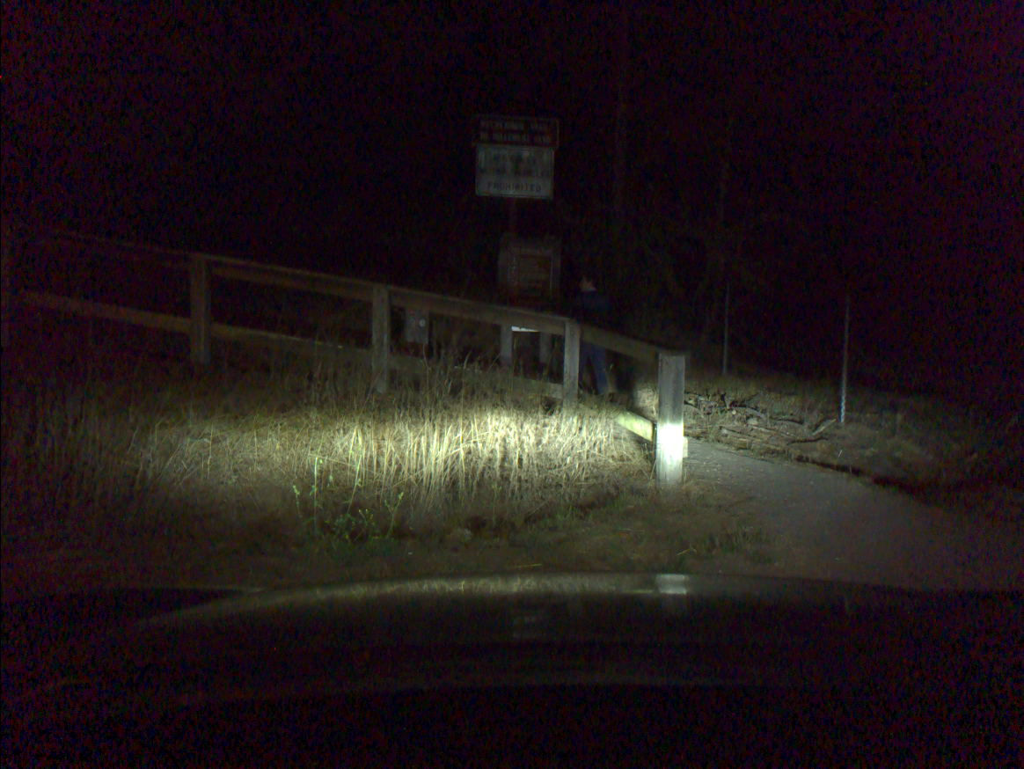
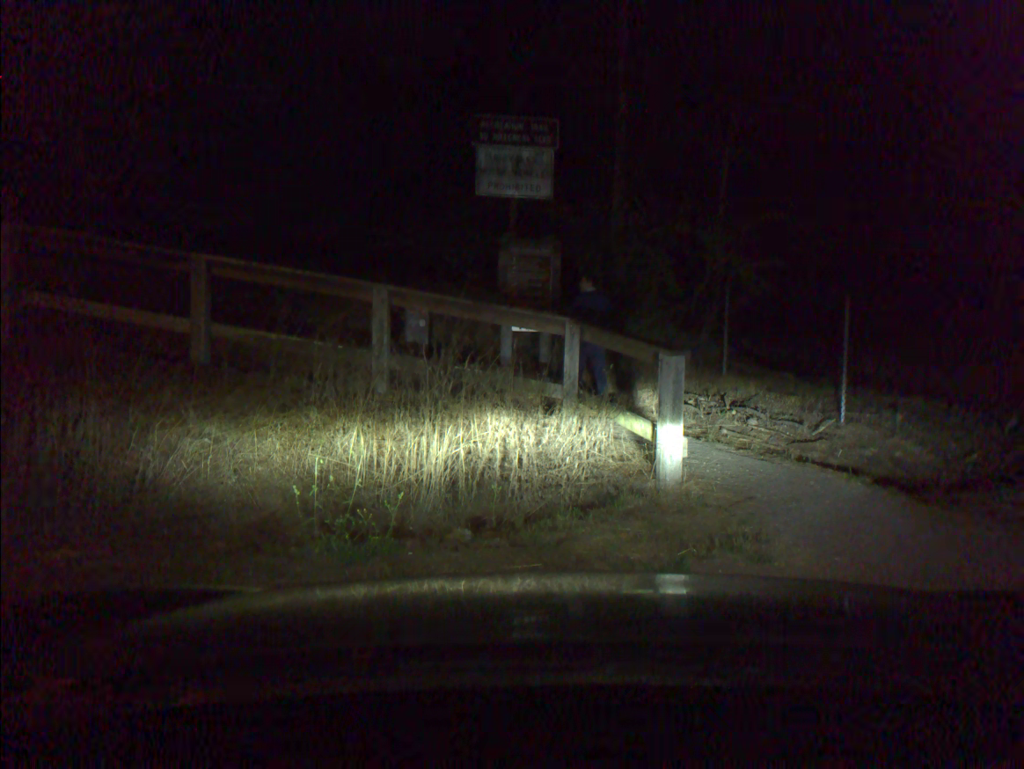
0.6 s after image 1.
(0.0, 0.0) m; 0°
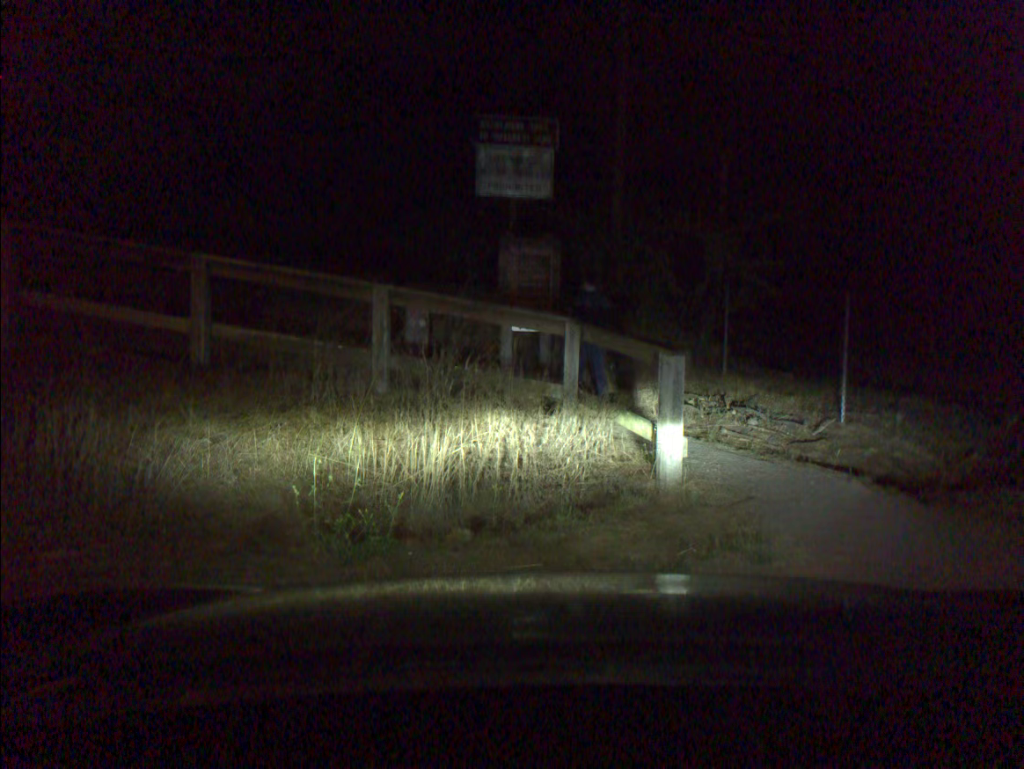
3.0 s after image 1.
(0.0, 0.0) m; 0°
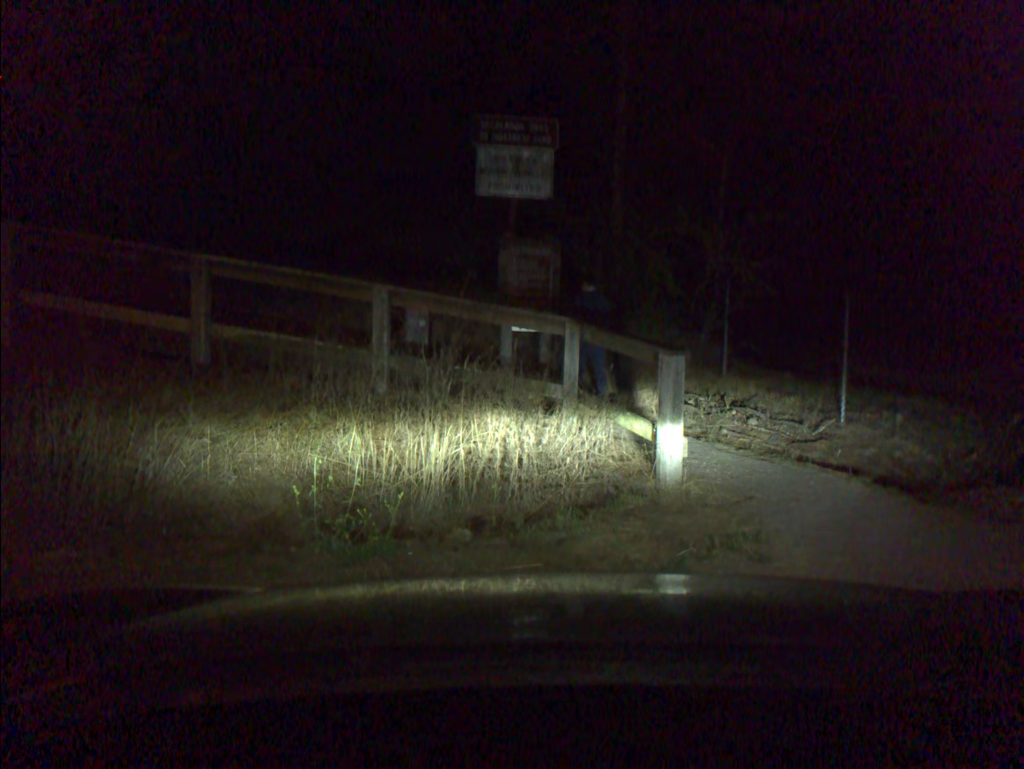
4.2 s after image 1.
(0.0, 0.0) m; 0°
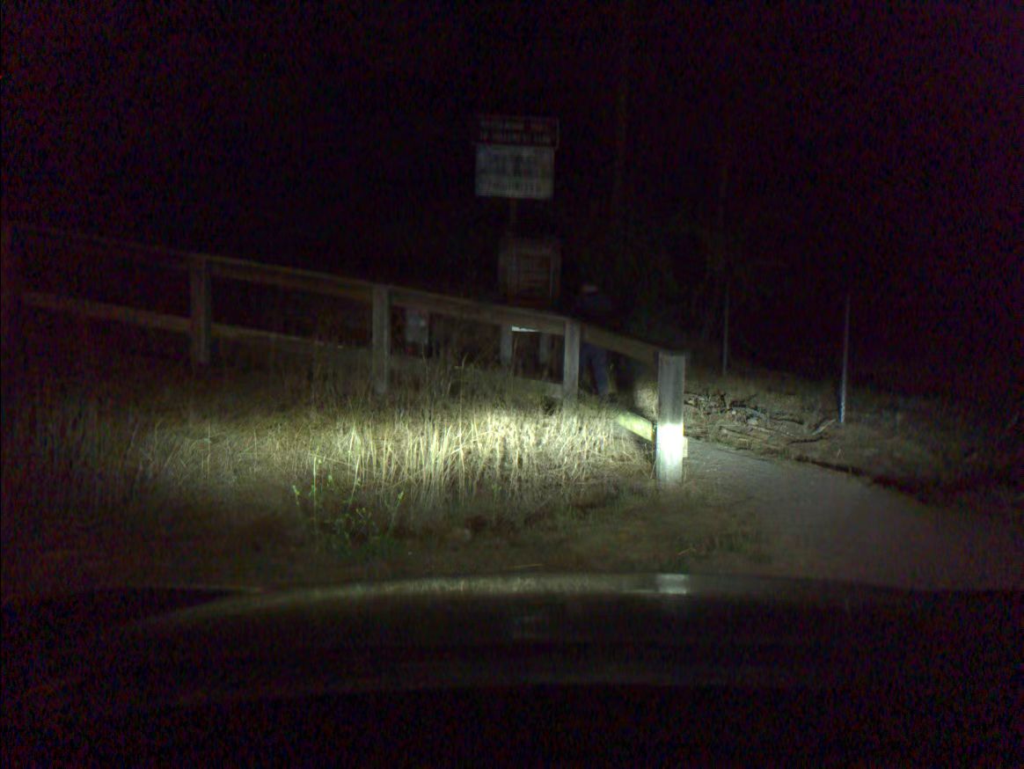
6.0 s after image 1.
(0.0, 0.0) m; 0°
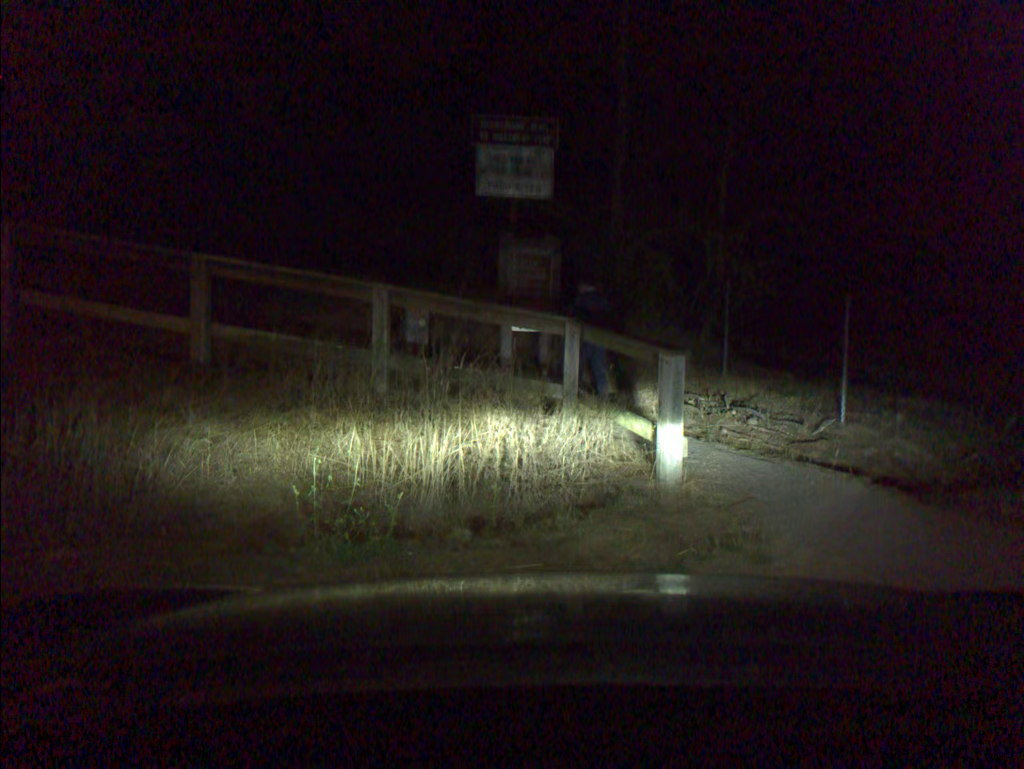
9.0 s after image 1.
(0.0, 0.0) m; 0°
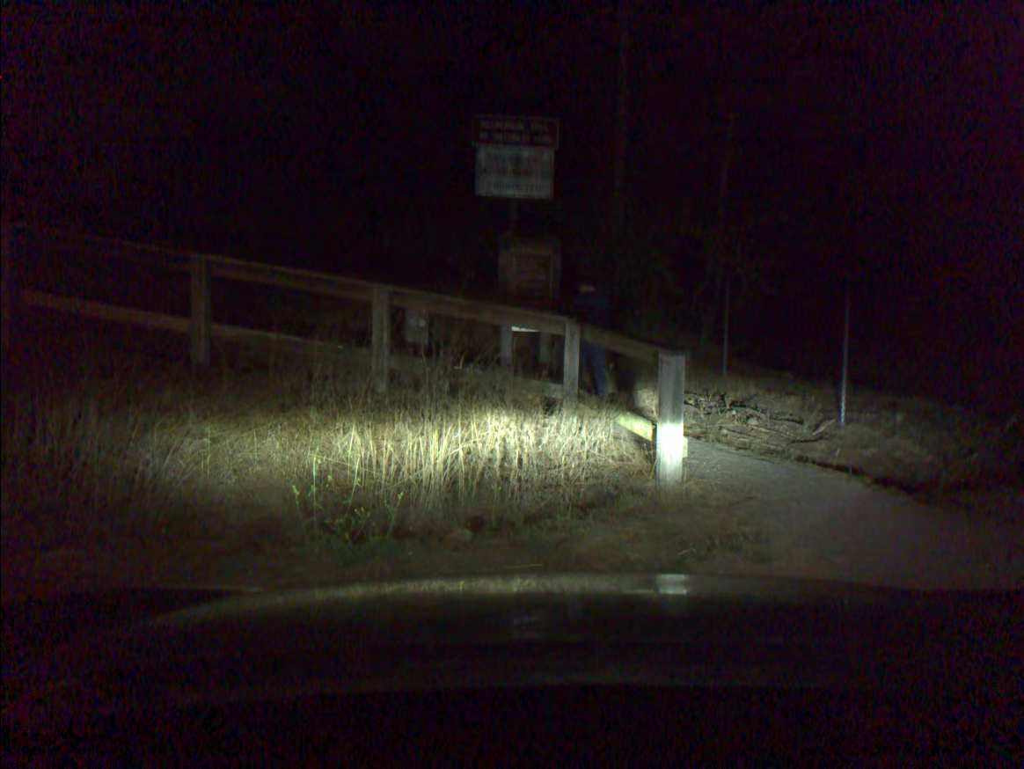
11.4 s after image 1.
(0.0, 0.0) m; 0°
